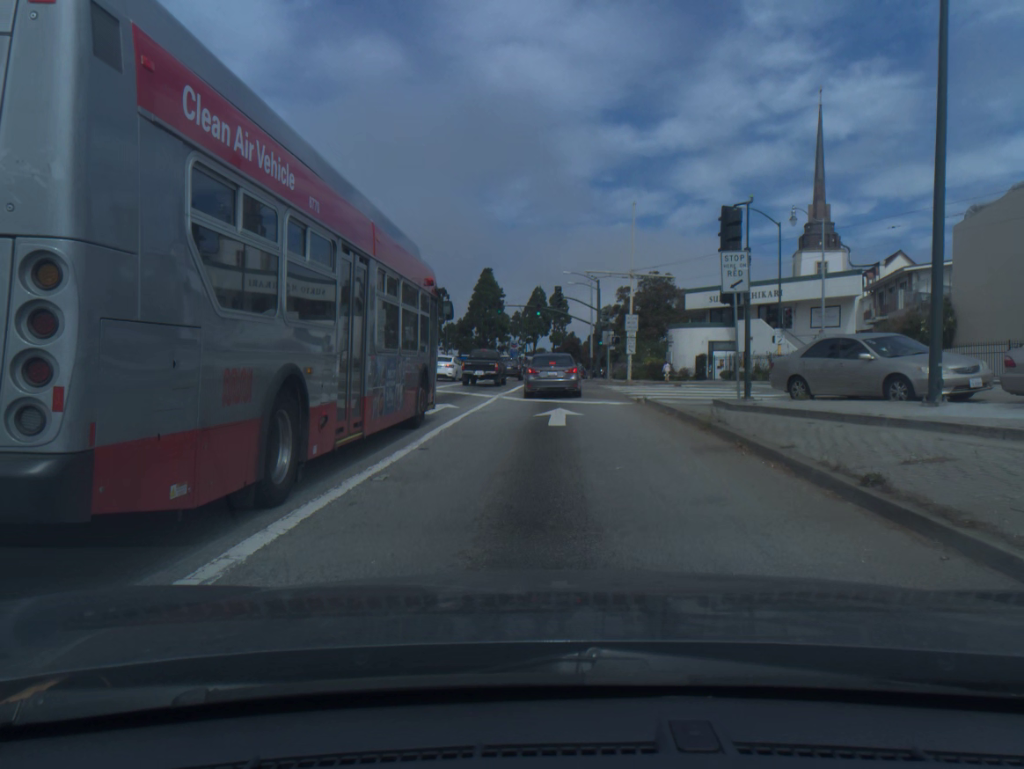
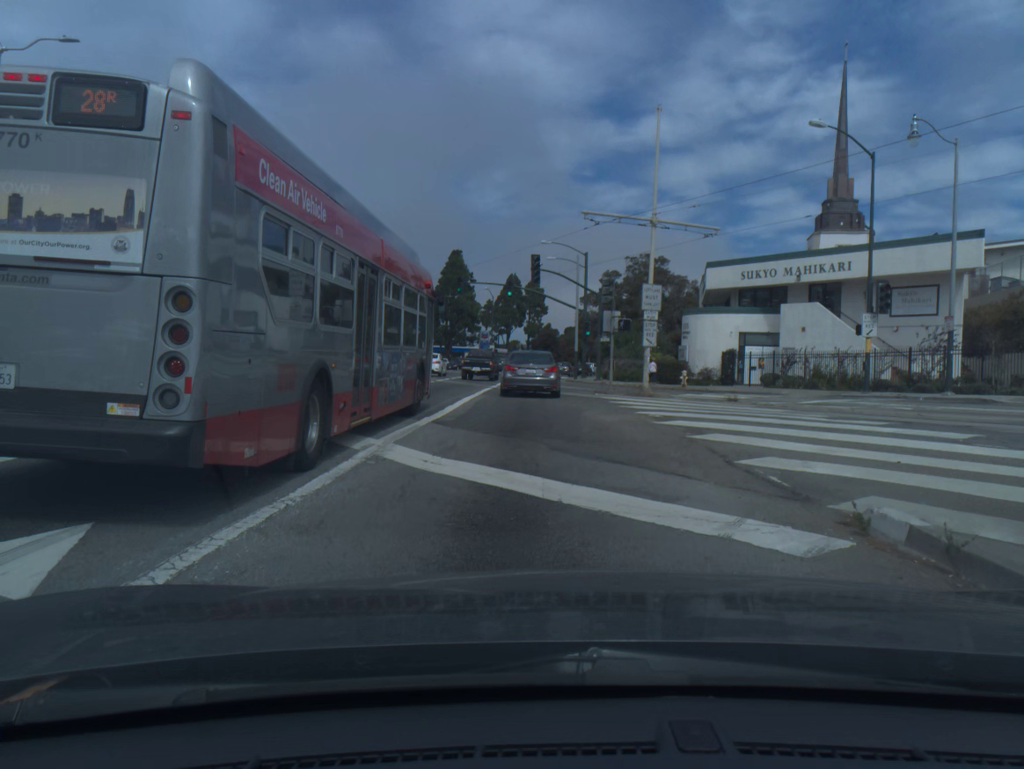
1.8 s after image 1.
(+0.3, +16.1) m; +2°
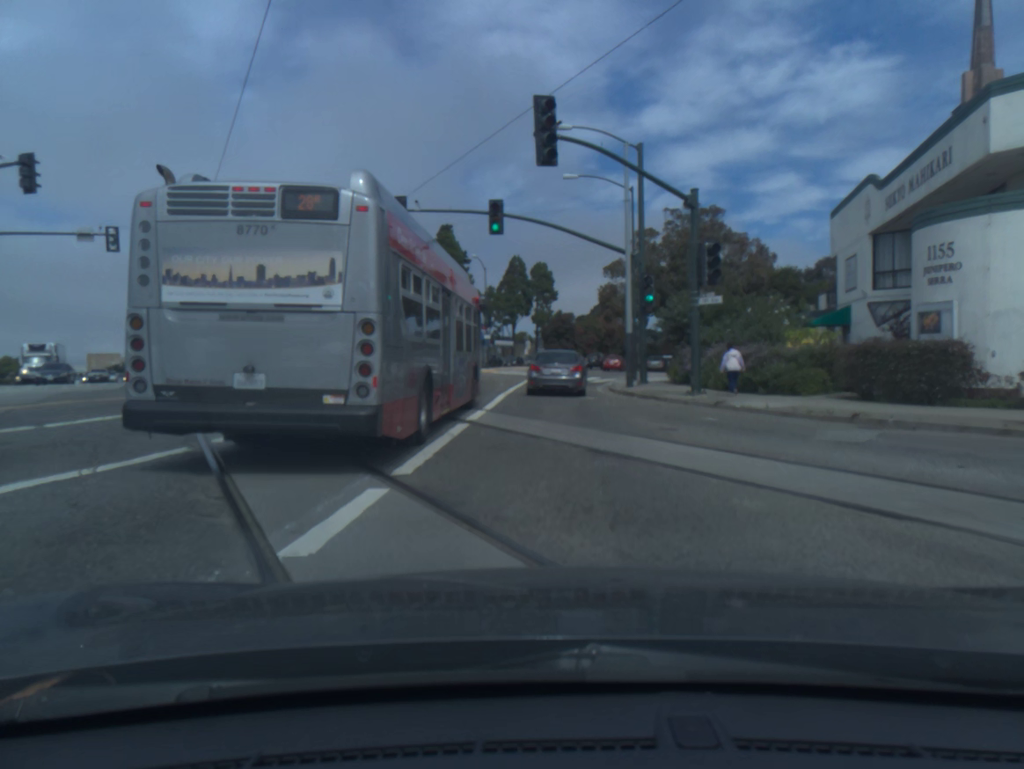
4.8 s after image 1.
(-0.3, +28.0) m; -1°
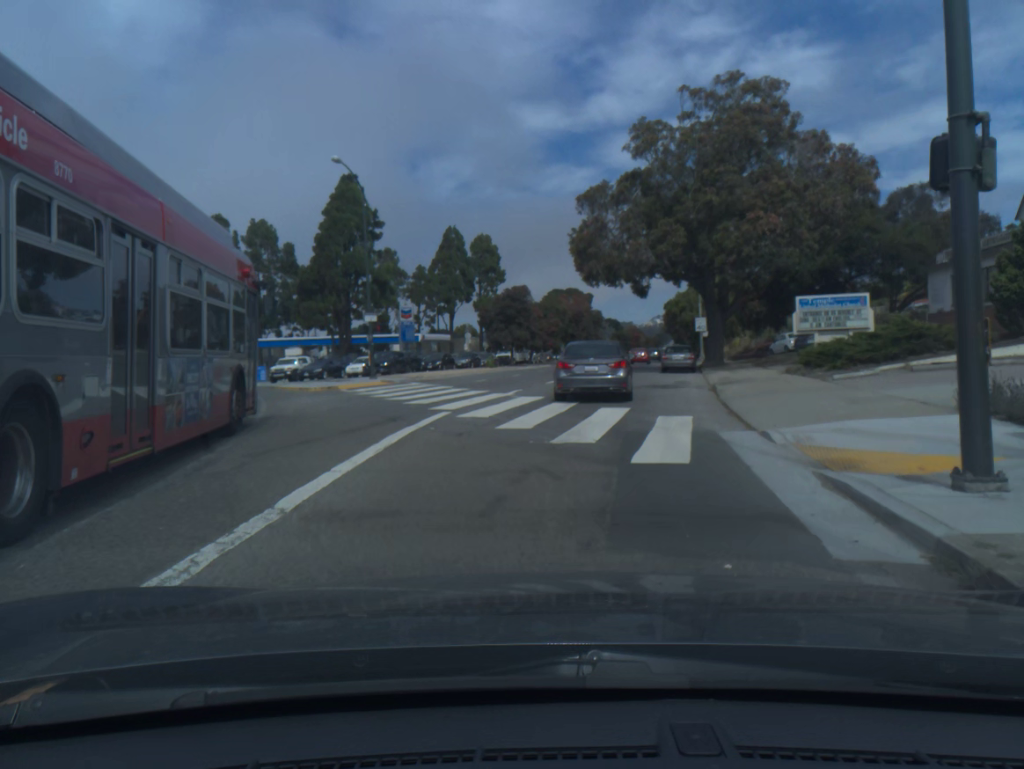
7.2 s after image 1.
(+0.9, +31.5) m; +4°
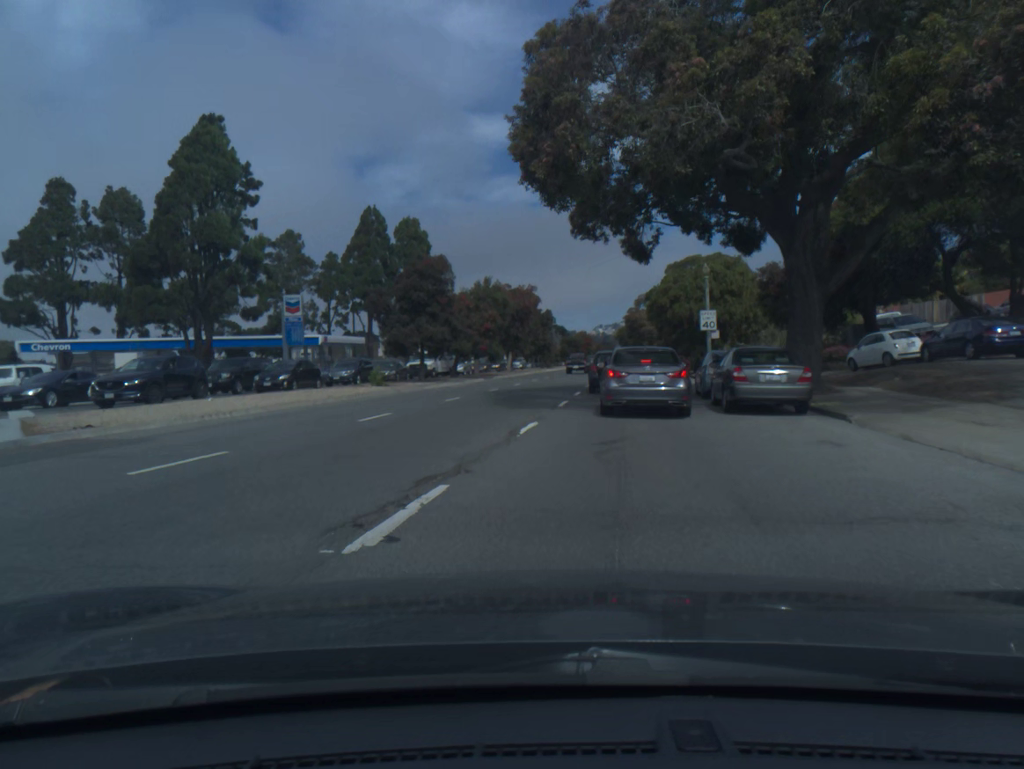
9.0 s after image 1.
(+1.0, +25.0) m; +4°
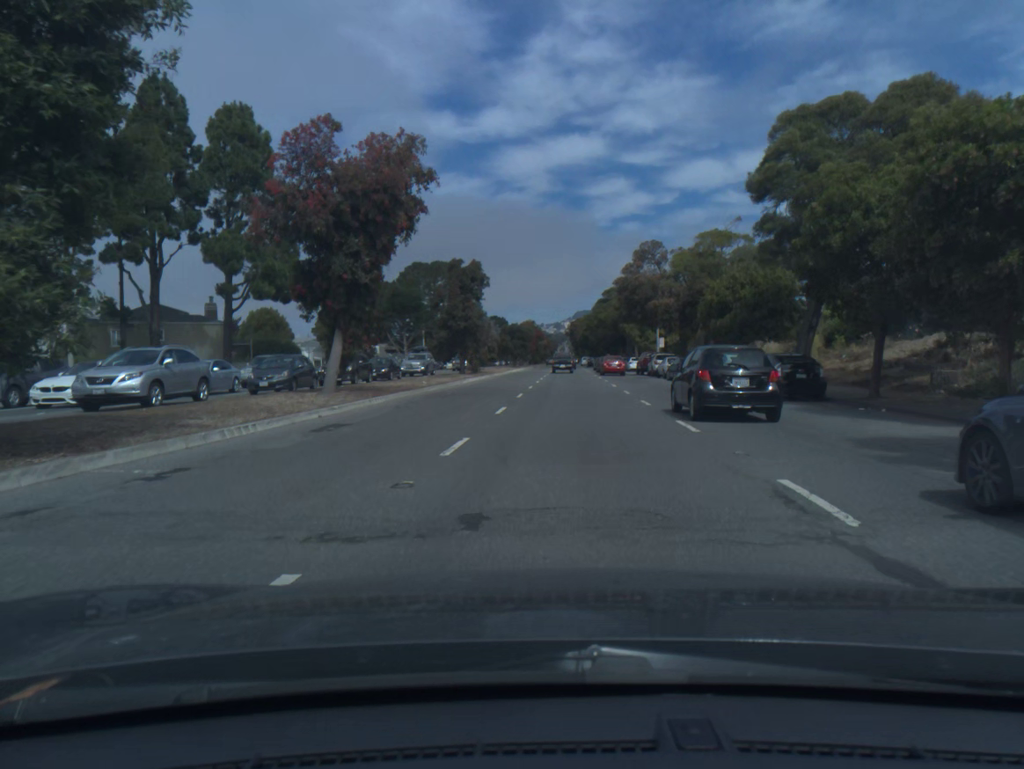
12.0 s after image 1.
(+1.4, +49.8) m; +4°
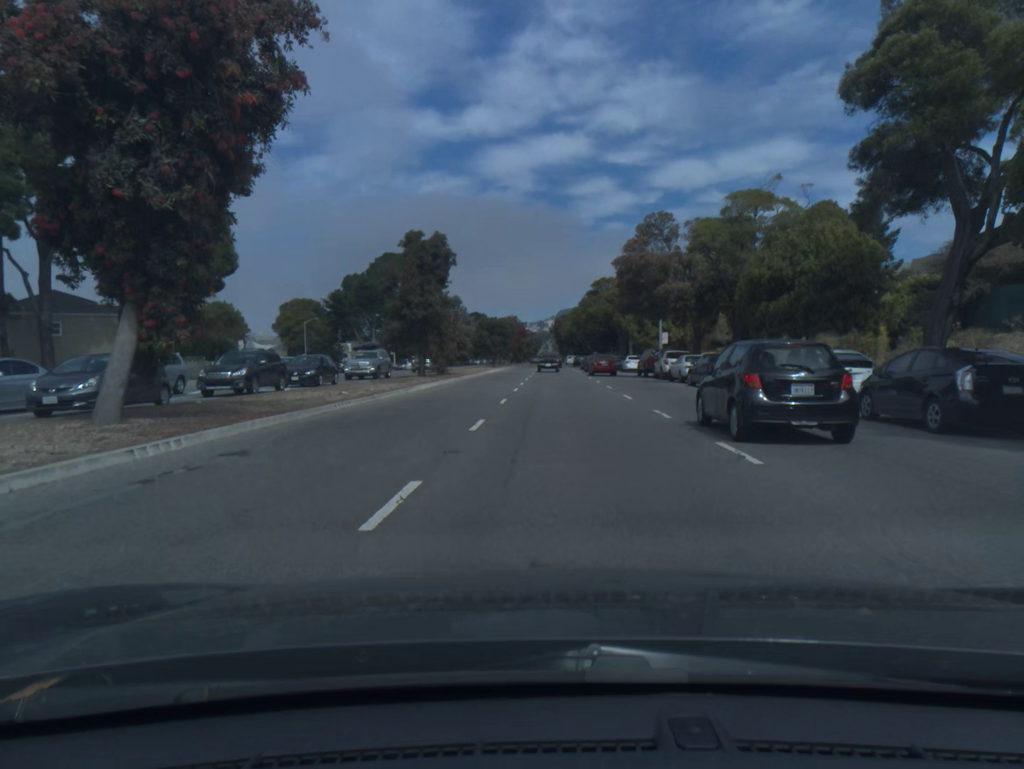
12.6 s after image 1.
(+0.1, +11.5) m; +1°
